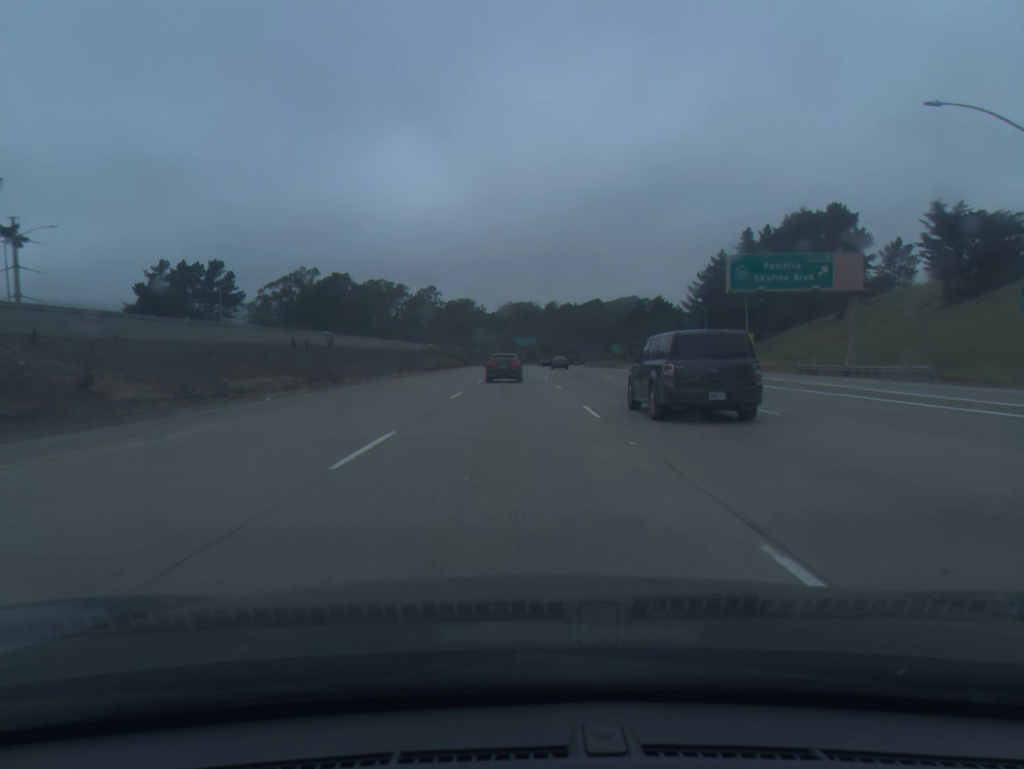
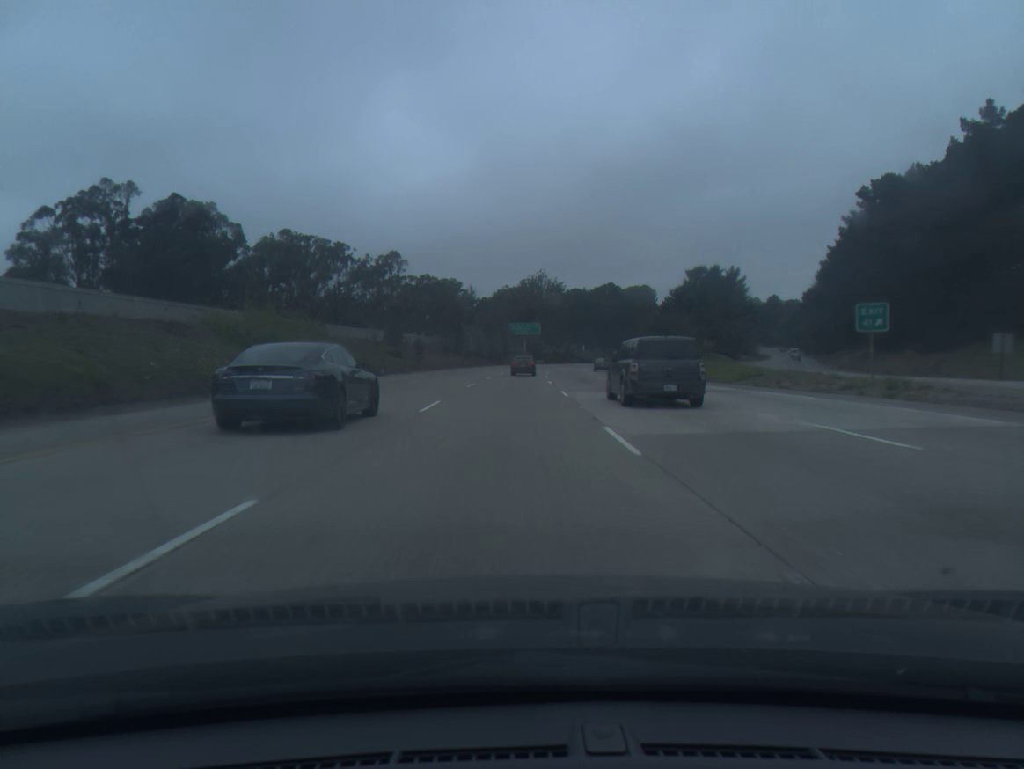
(+0.1, +93.6) m; 0°
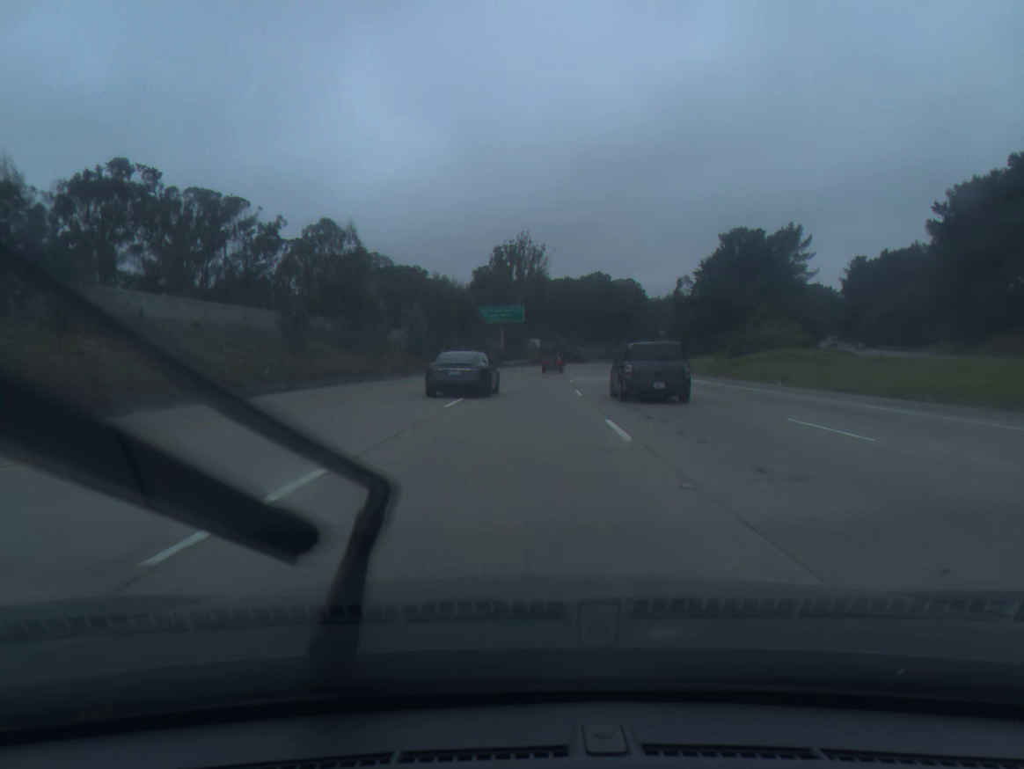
(+0.4, +56.3) m; +1°
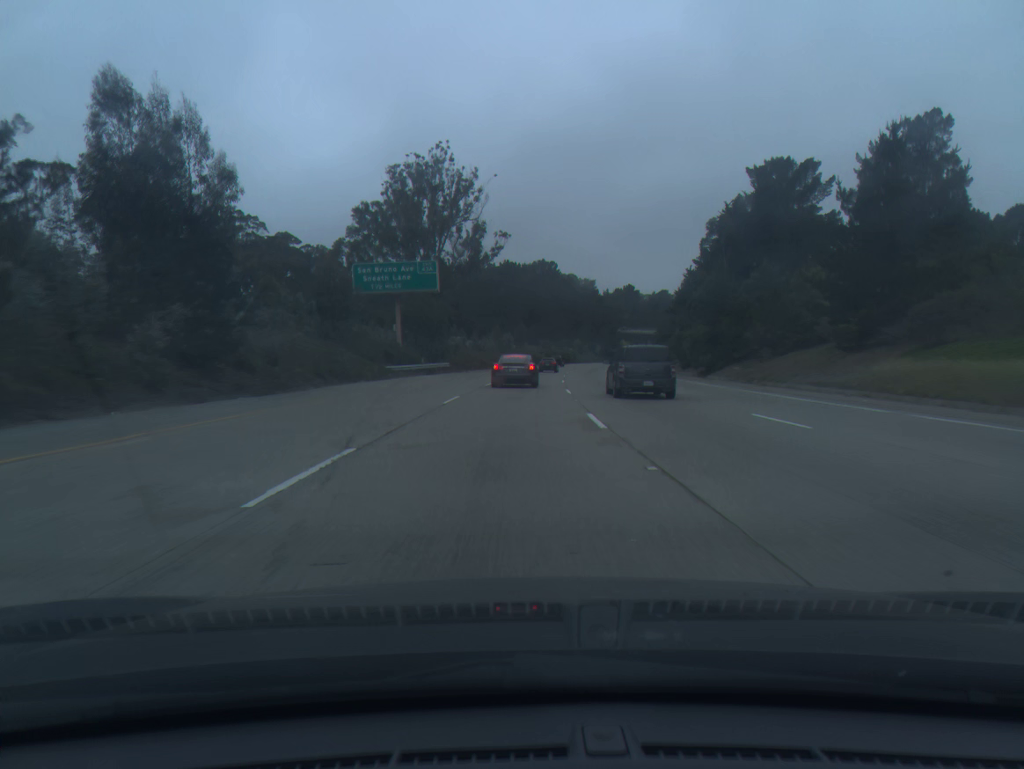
(+2.1, +56.3) m; +4°
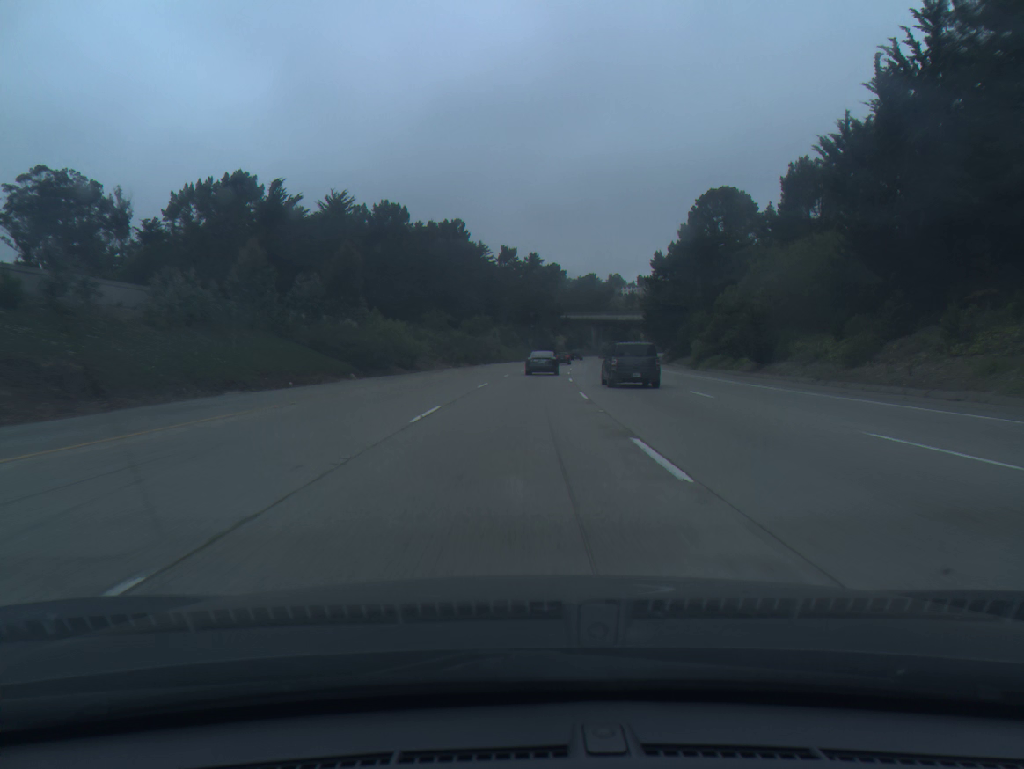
(+4.9, +94.2) m; +6°
